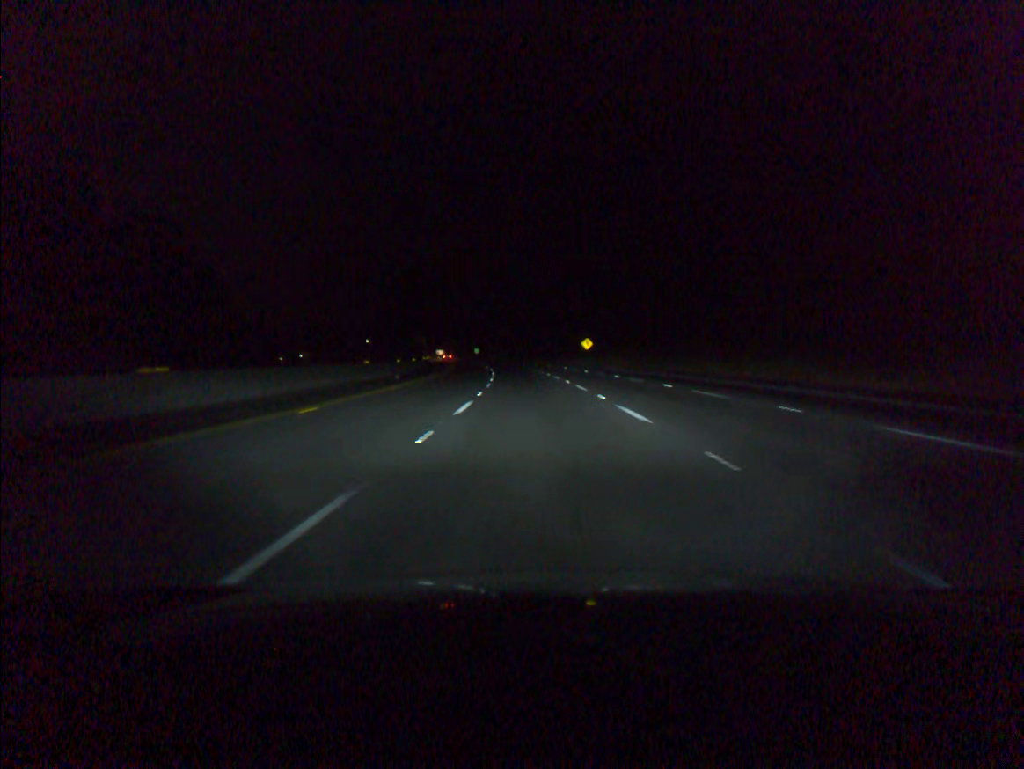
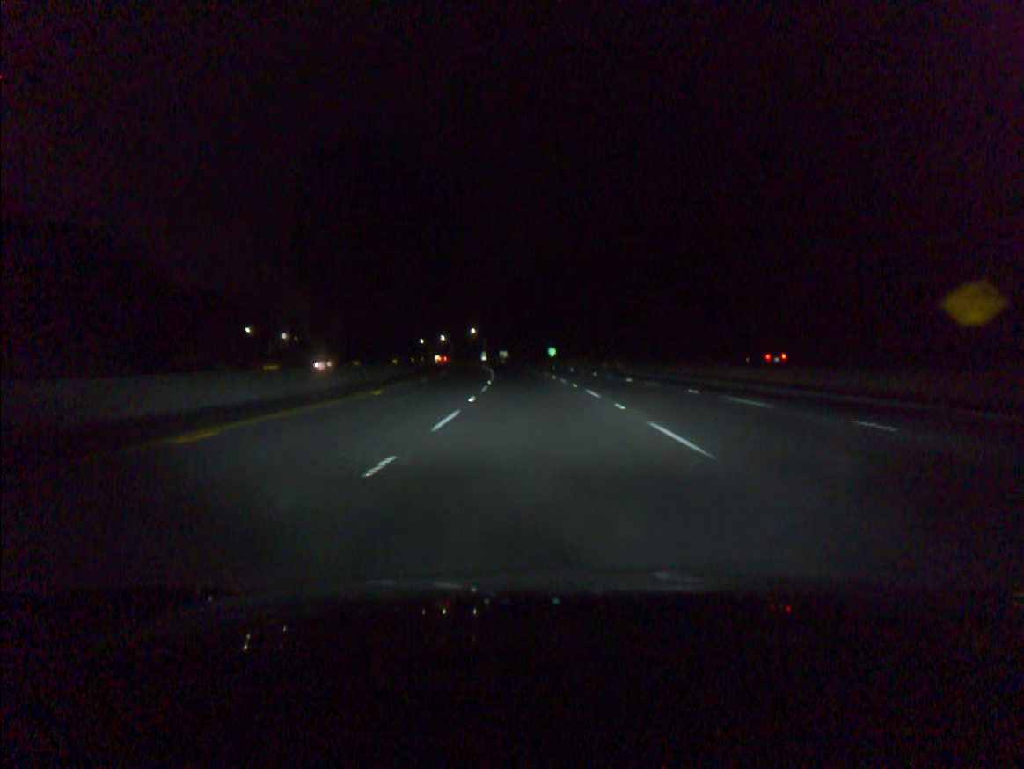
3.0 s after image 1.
(-4.8, +91.3) m; -6°
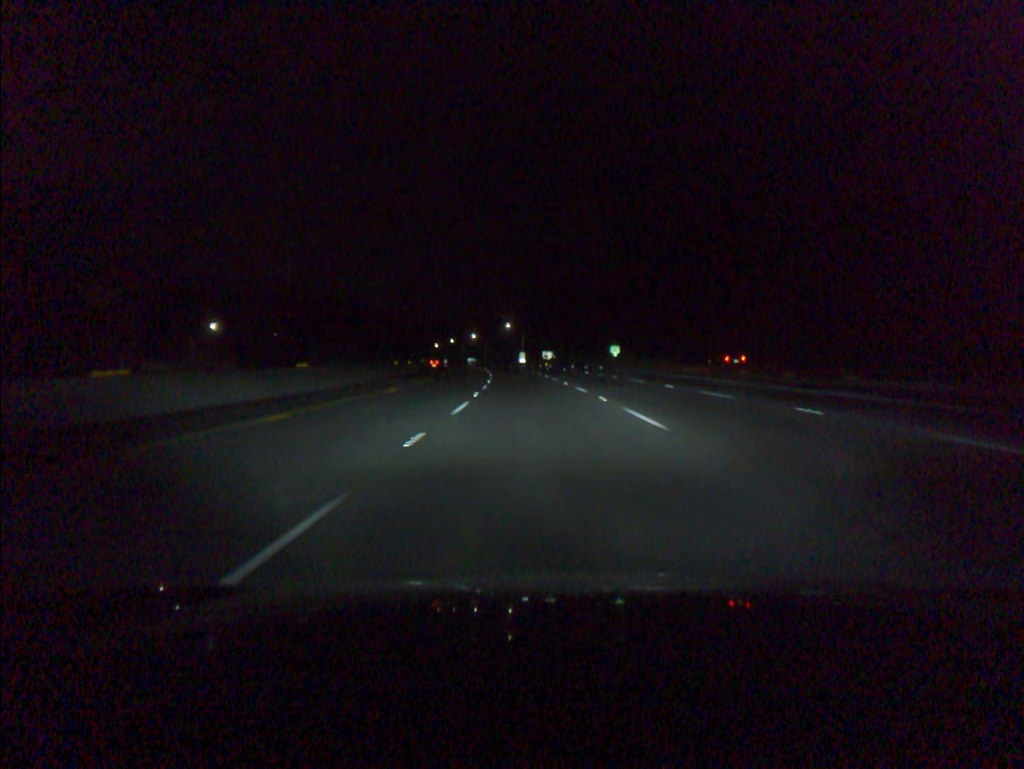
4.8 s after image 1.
(-1.7, +54.9) m; -3°
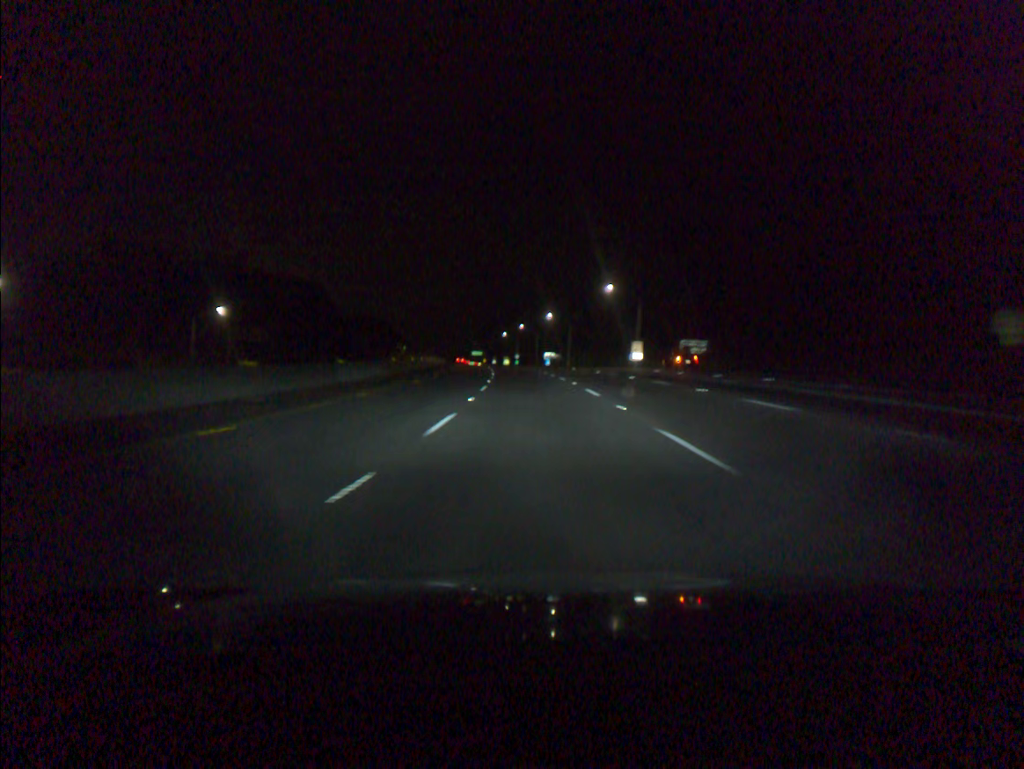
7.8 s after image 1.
(-5.2, +91.4) m; -7°
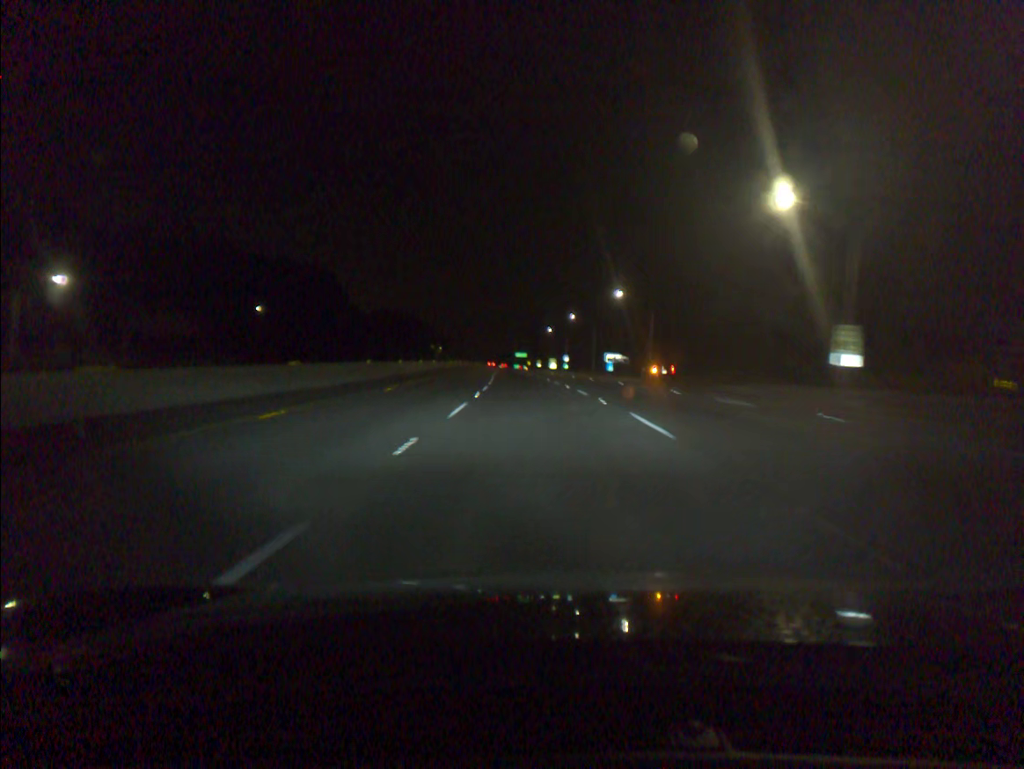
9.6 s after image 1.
(-1.7, +55.1) m; -4°
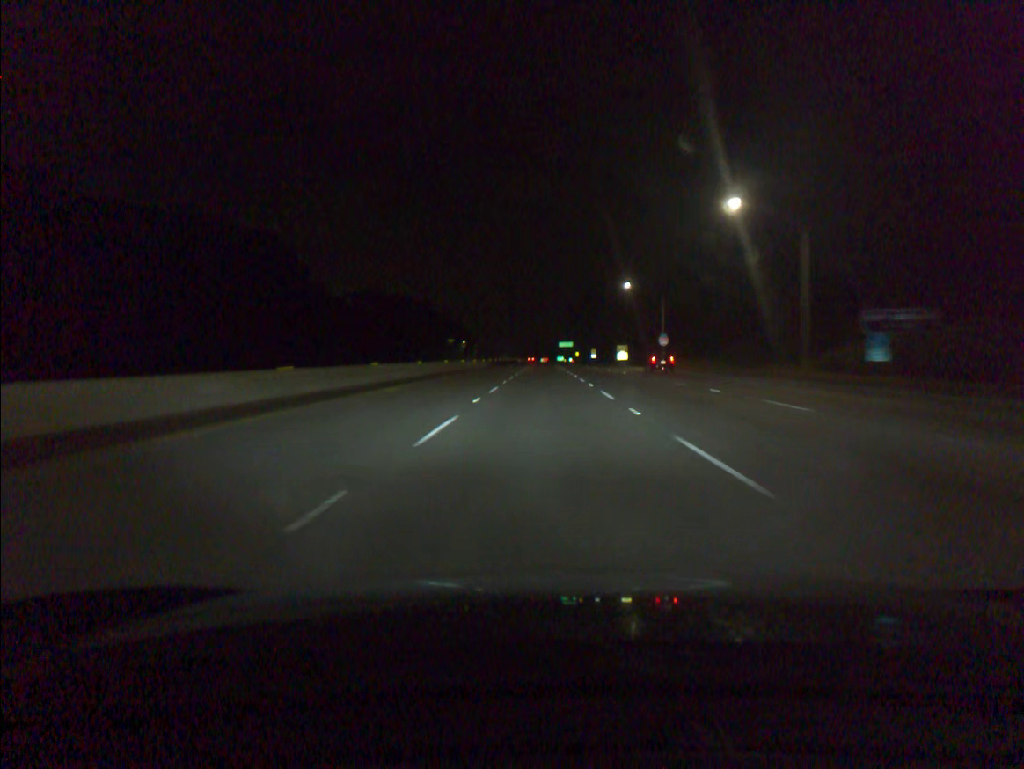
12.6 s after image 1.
(-3.4, +92.0) m; -3°
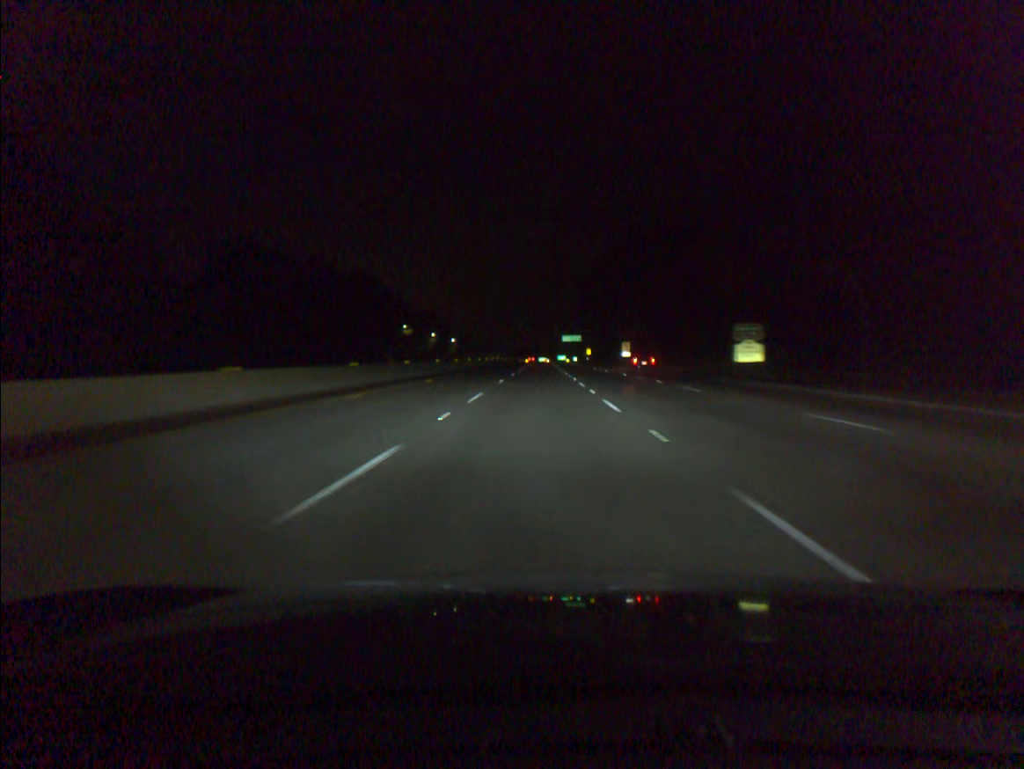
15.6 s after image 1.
(+0.4, +92.0) m; 0°
